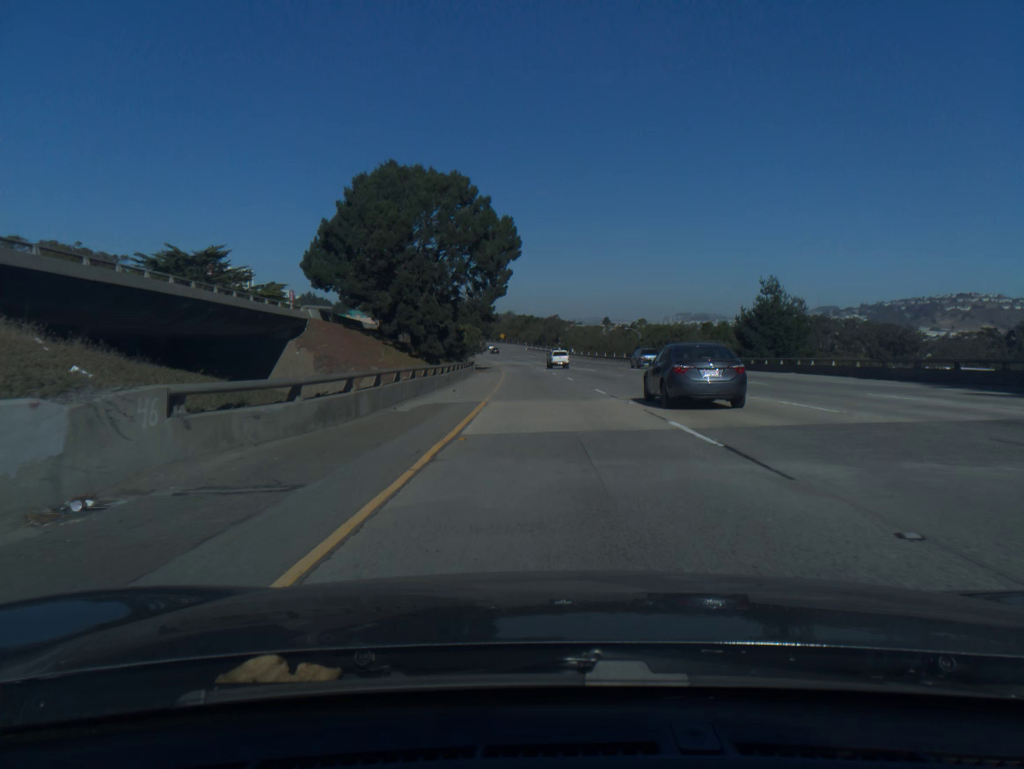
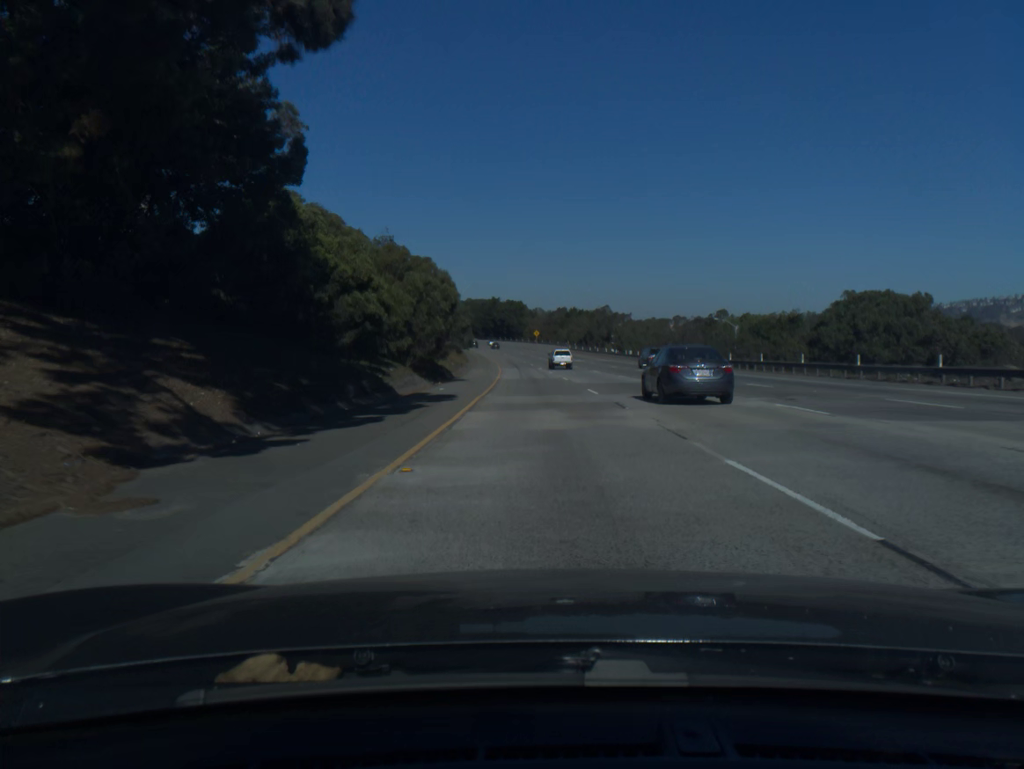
(-1.5, +61.6) m; -3°
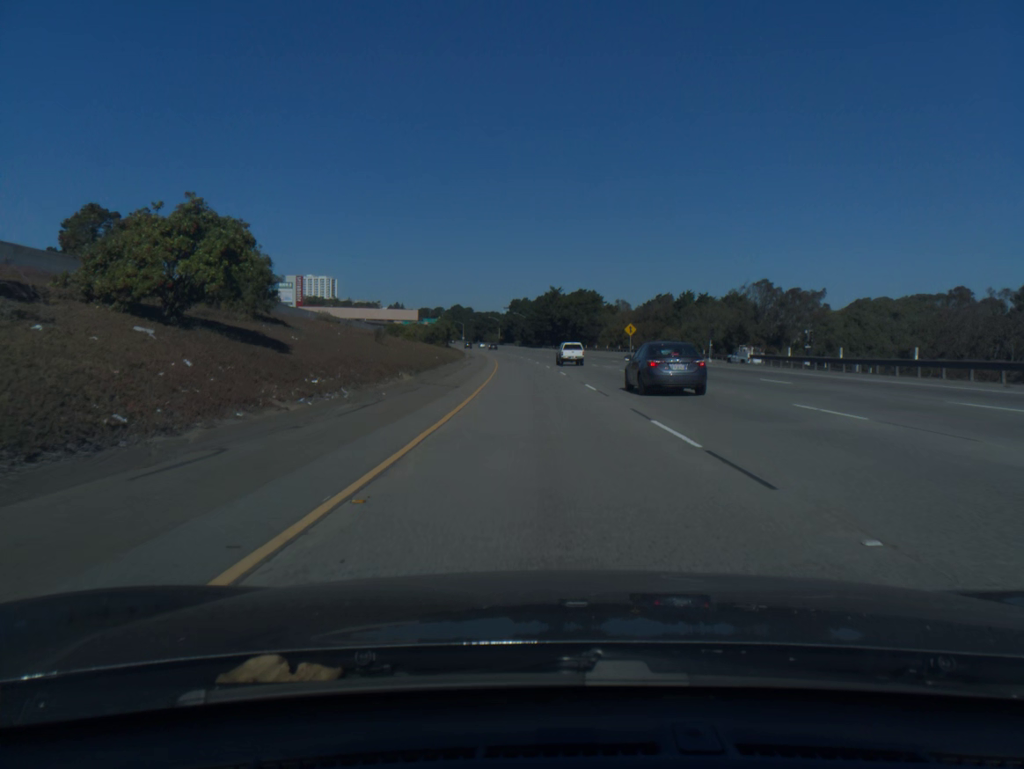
(-4.4, +103.8) m; -5°
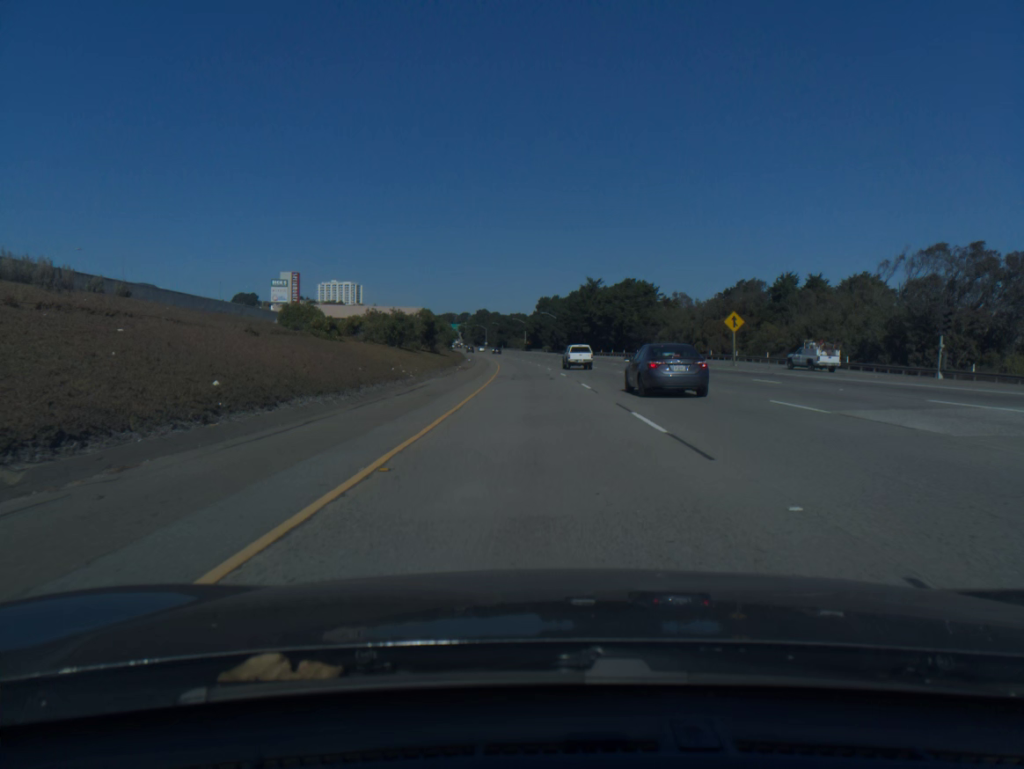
(-0.8, +42.1) m; -2°
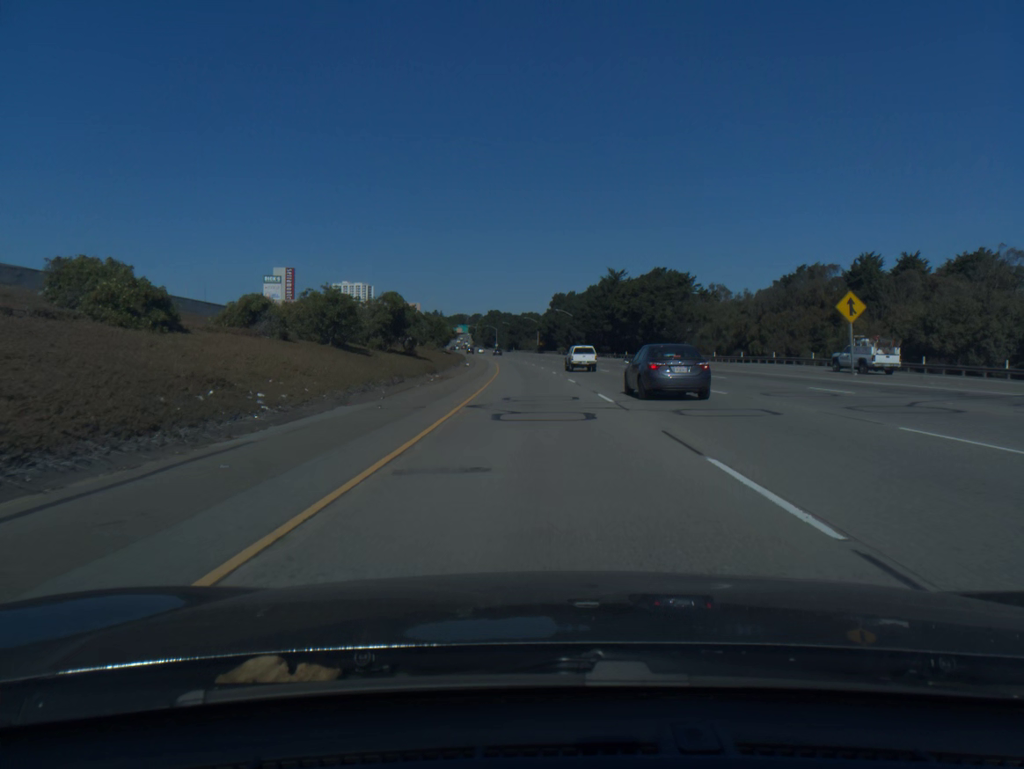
(-0.2, +21.1) m; -1°
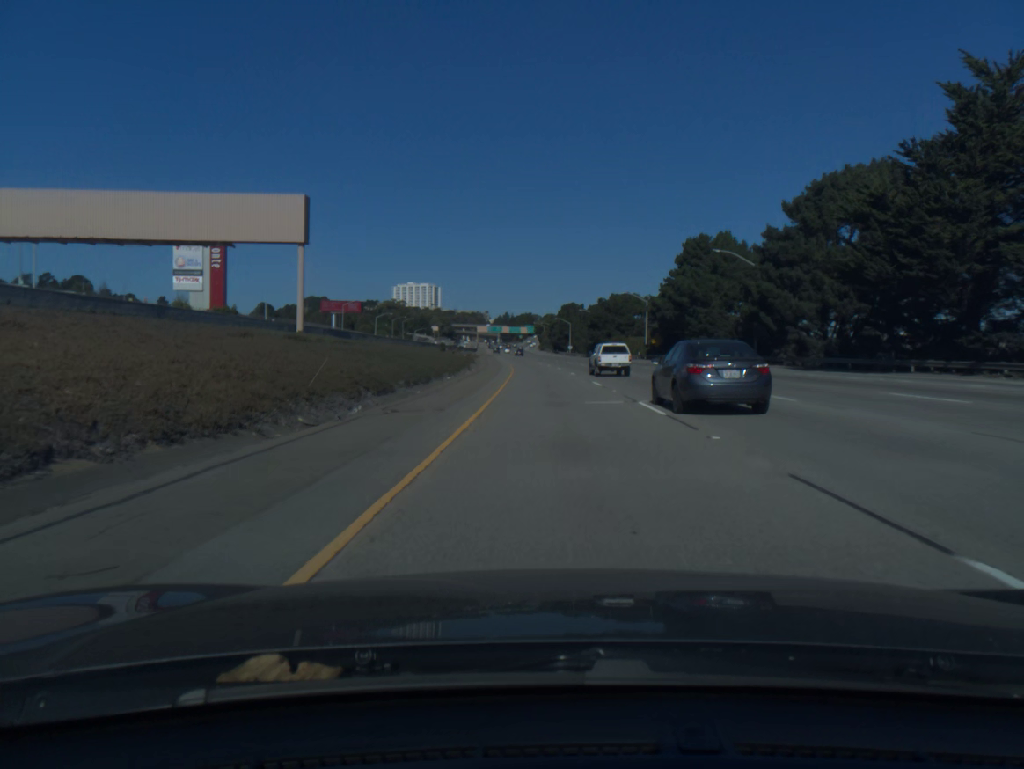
(-5.2, +105.8) m; -6°
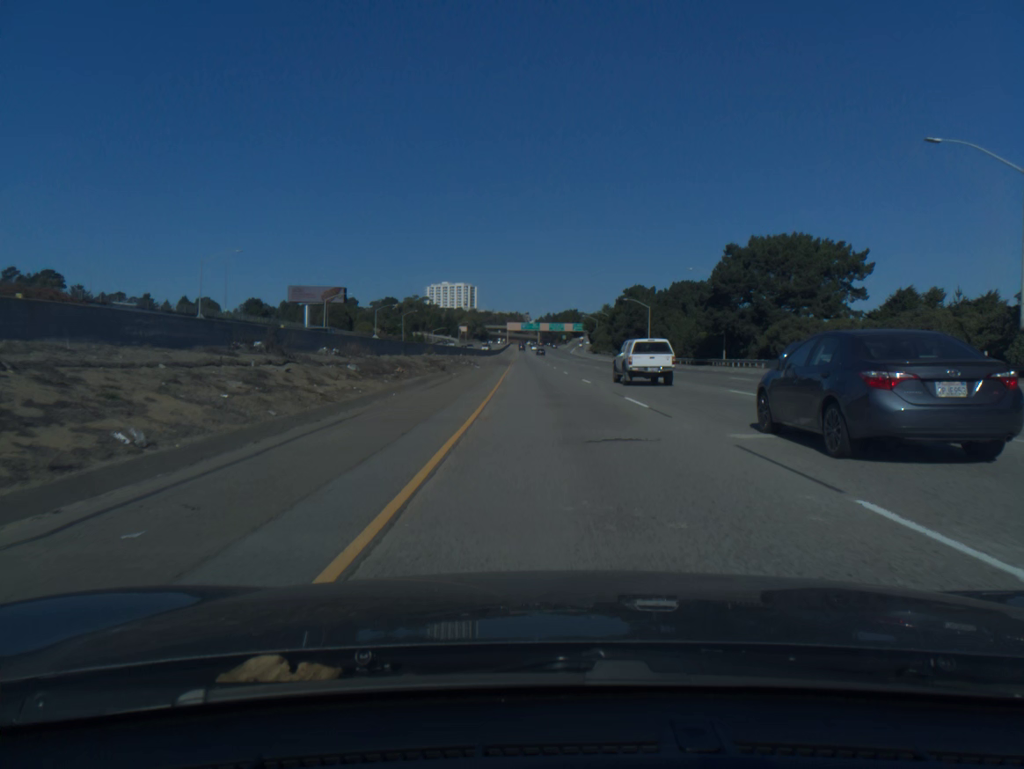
(-2.4, +85.3) m; -3°
